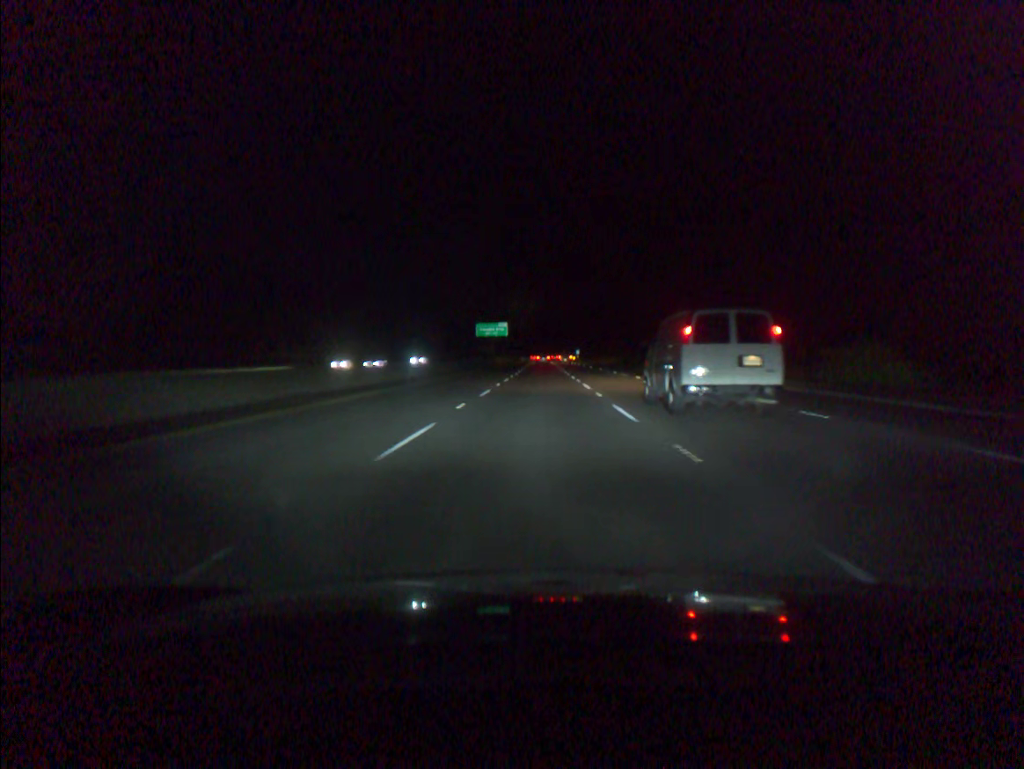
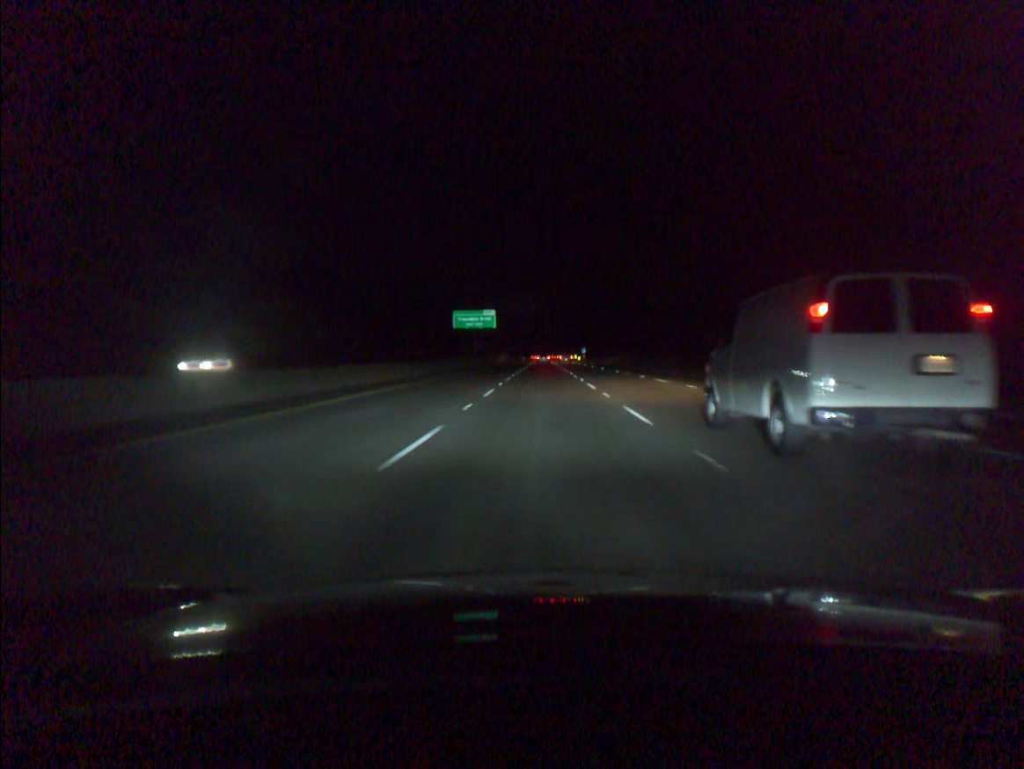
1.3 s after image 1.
(-0.1, +44.4) m; 0°
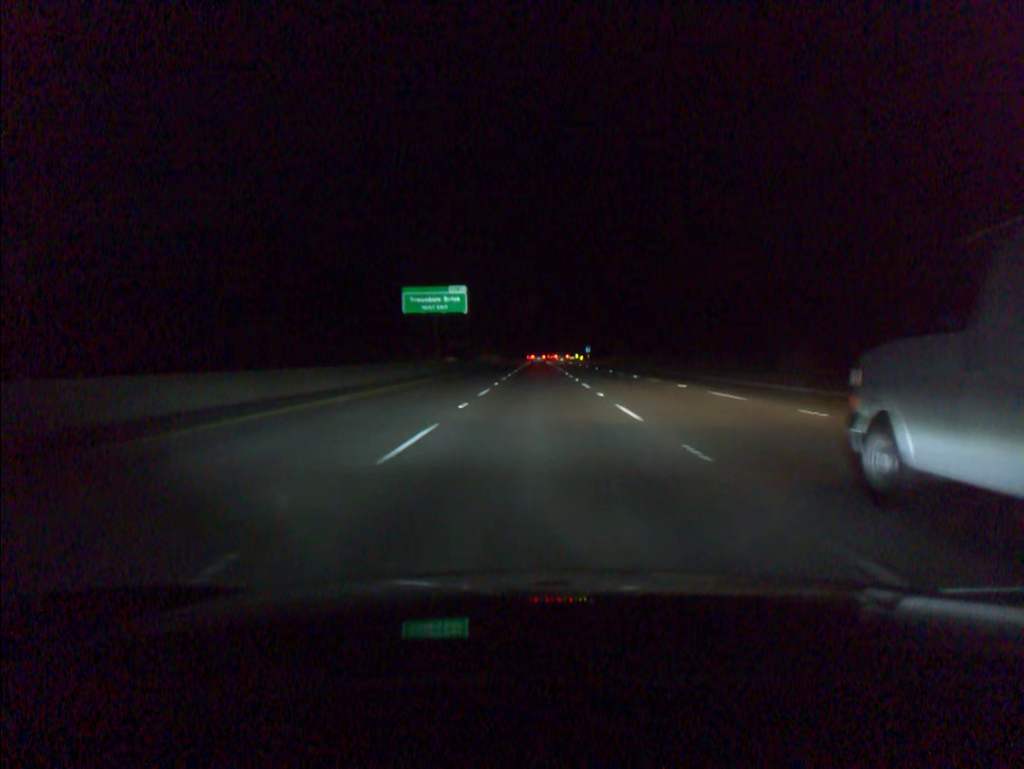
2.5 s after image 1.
(+0.1, +43.0) m; 0°
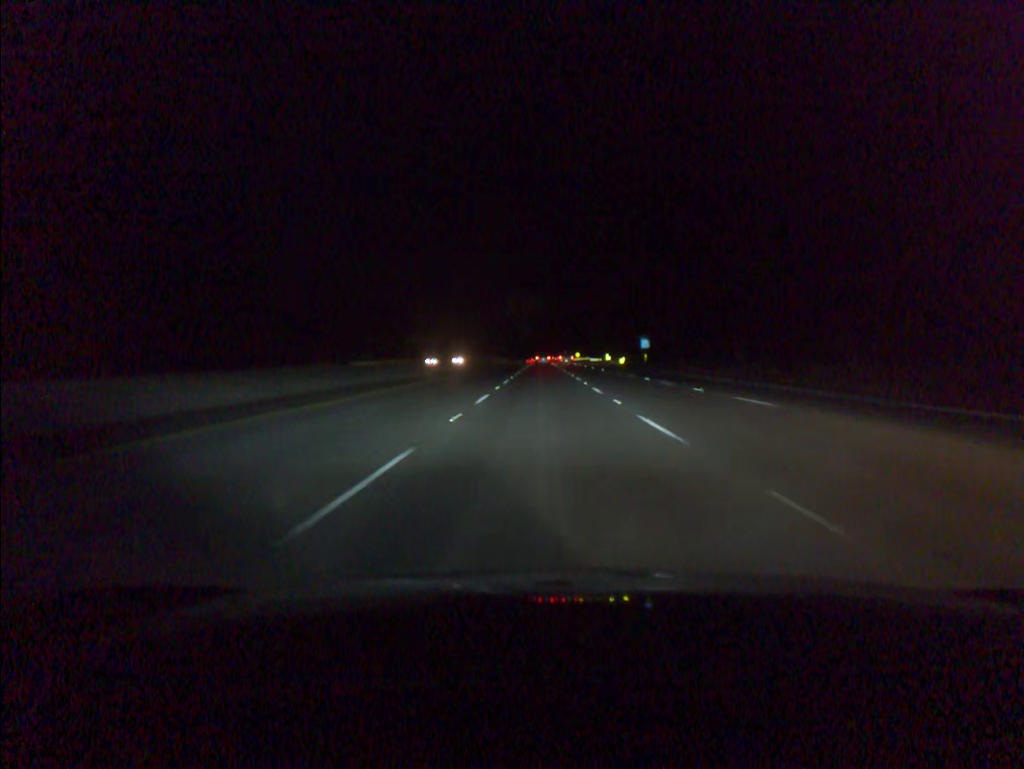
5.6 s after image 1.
(-0.4, +105.4) m; 0°
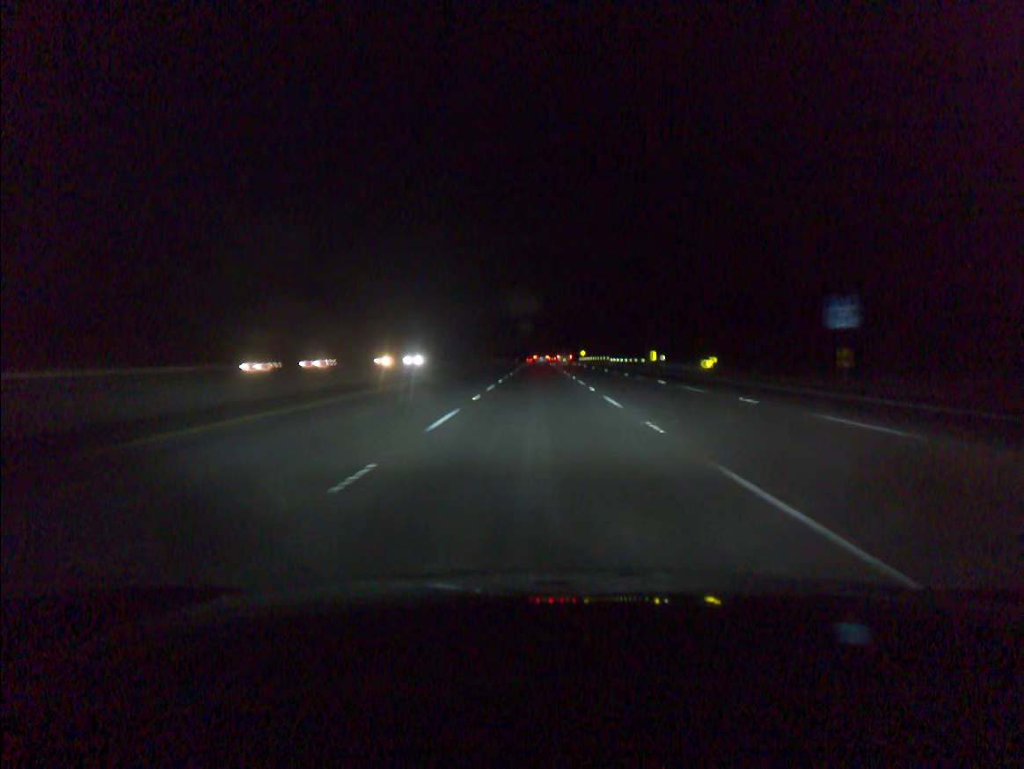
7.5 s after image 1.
(+0.2, +65.8) m; 0°
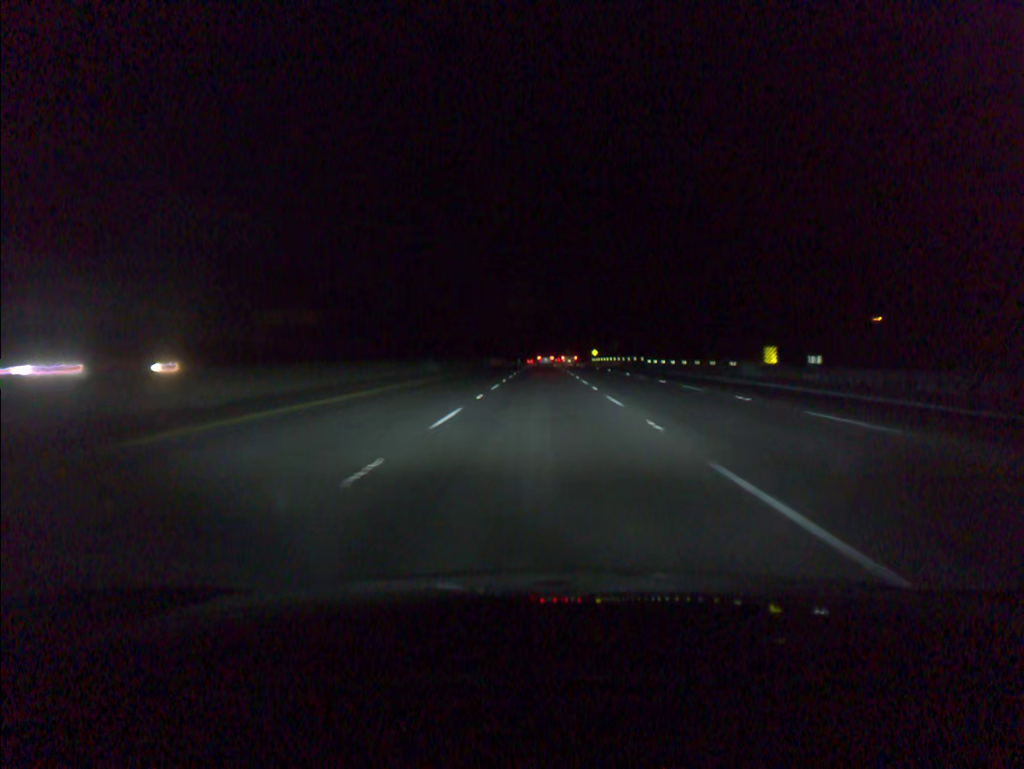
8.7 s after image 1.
(-0.1, +43.3) m; 0°
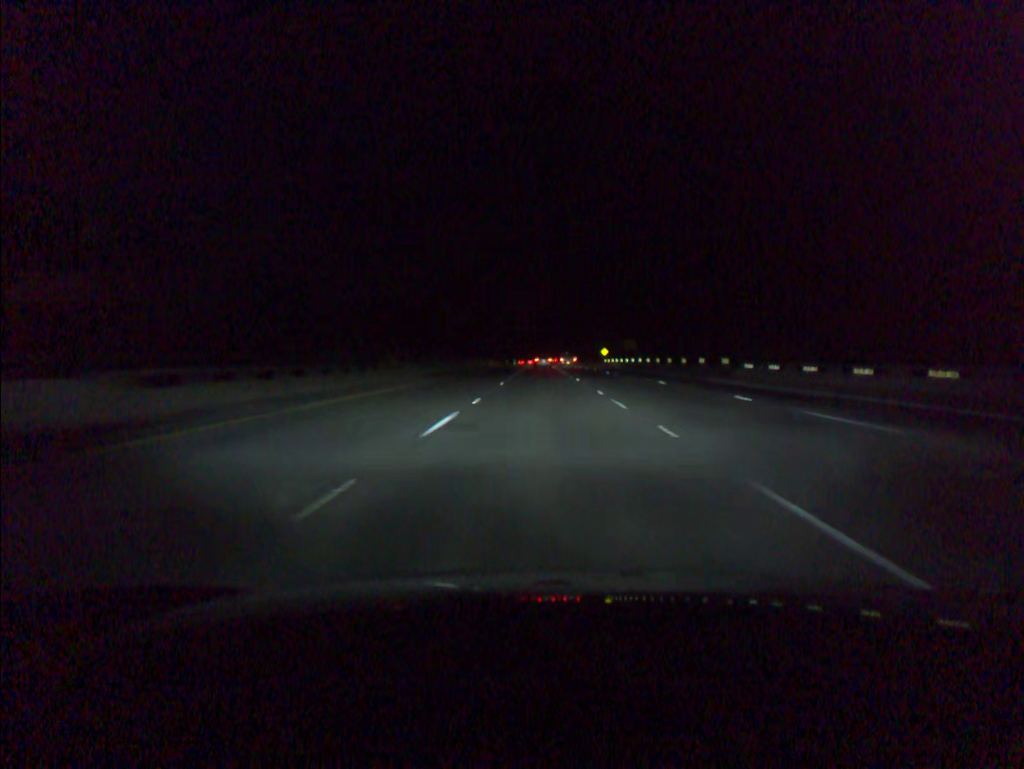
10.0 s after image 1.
(0.0, +45.0) m; 0°
